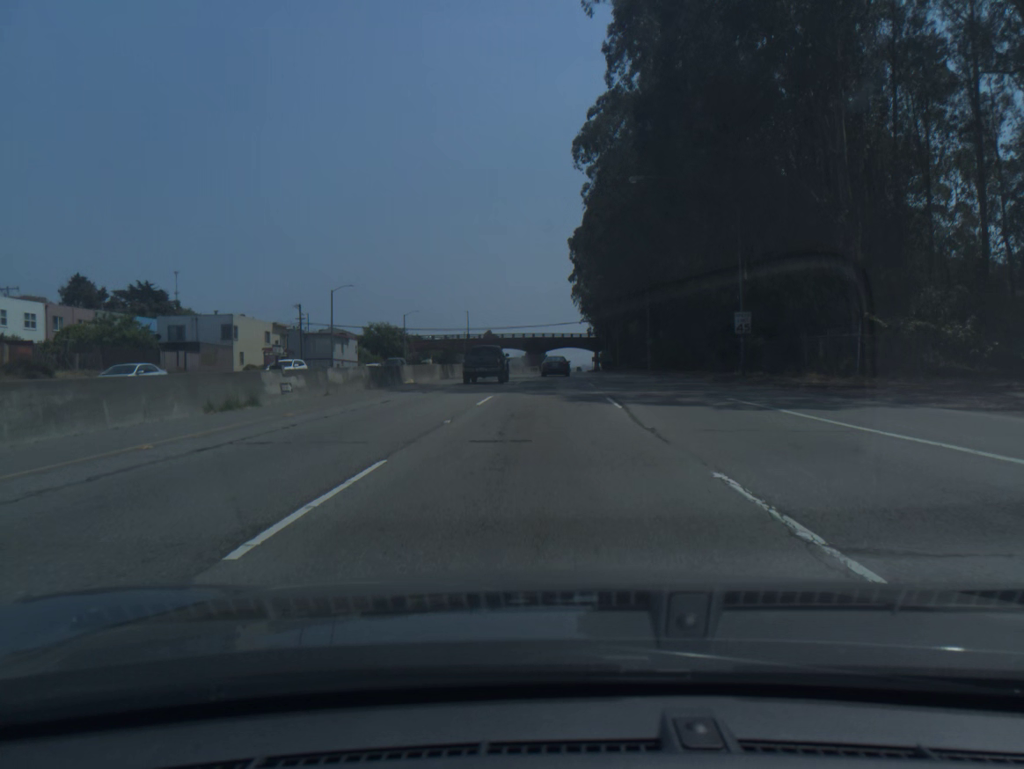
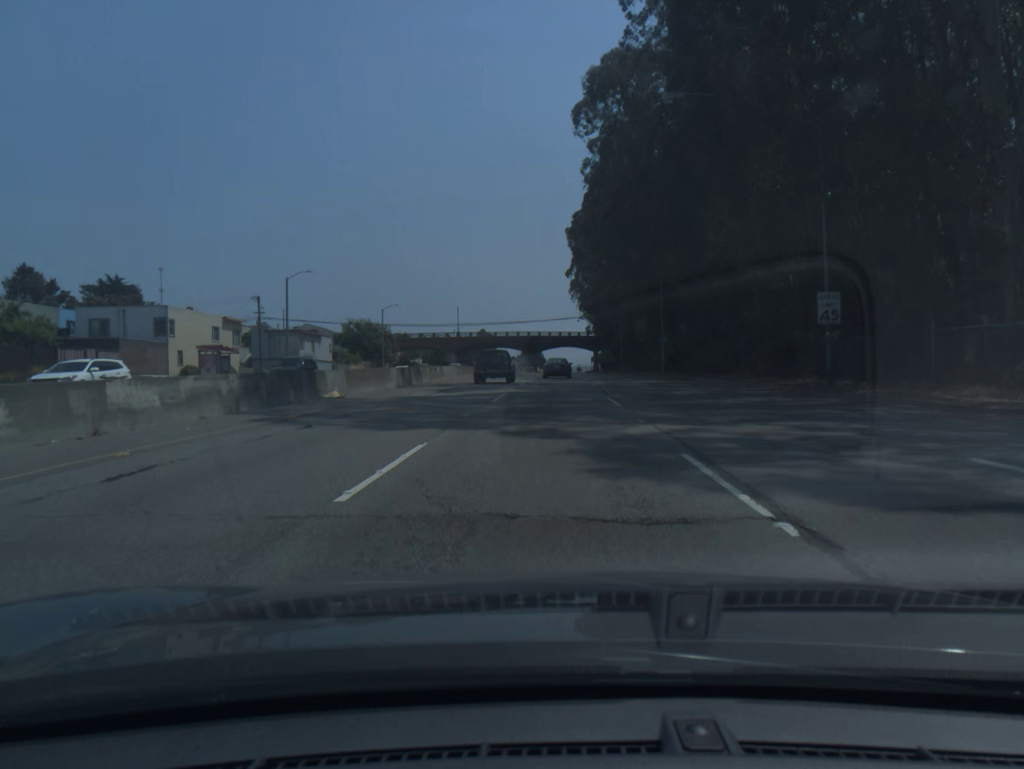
(0.0, +12.8) m; 0°
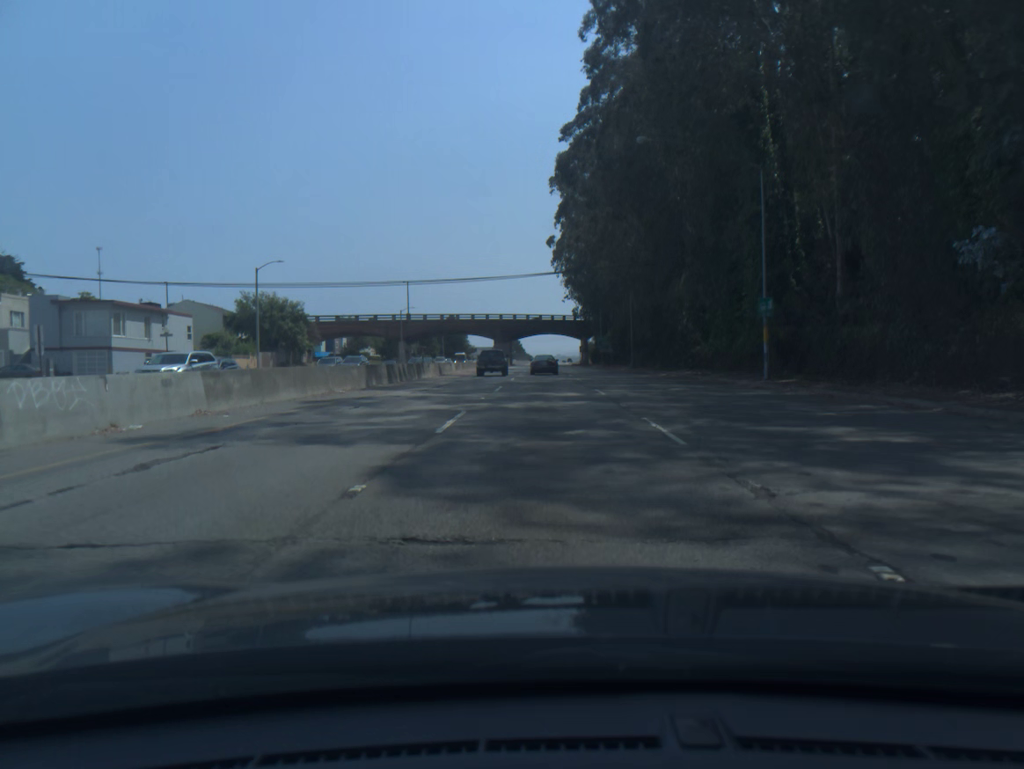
(+0.6, +39.0) m; +2°
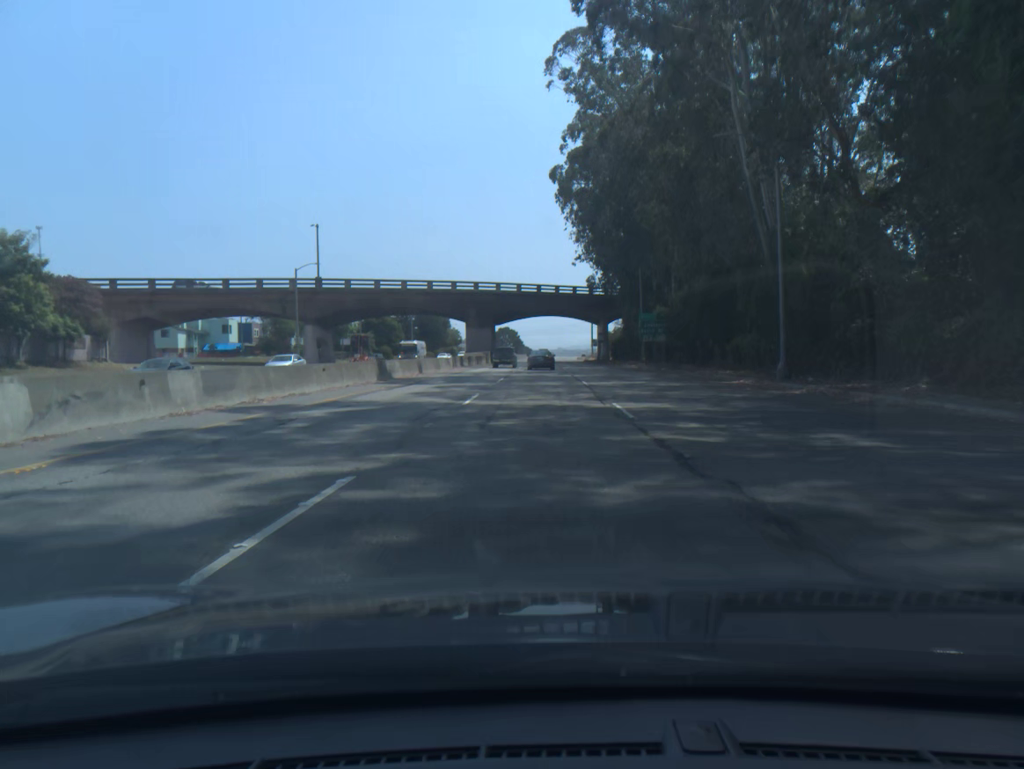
(+0.3, +53.1) m; 0°
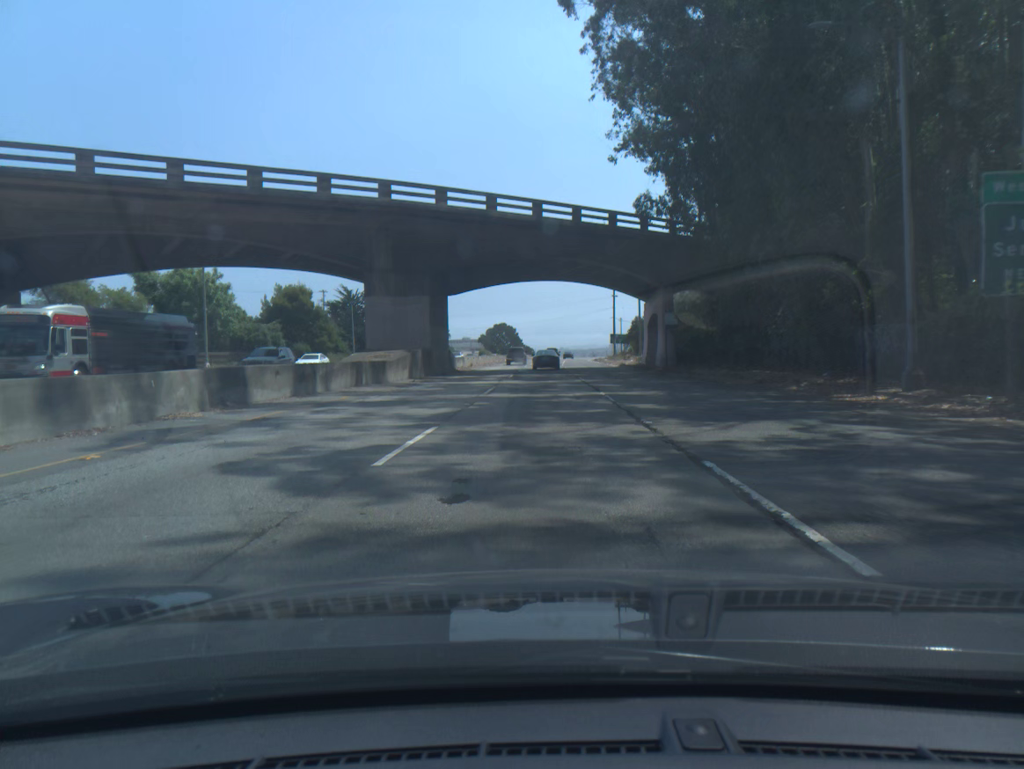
(-0.2, +54.0) m; 0°
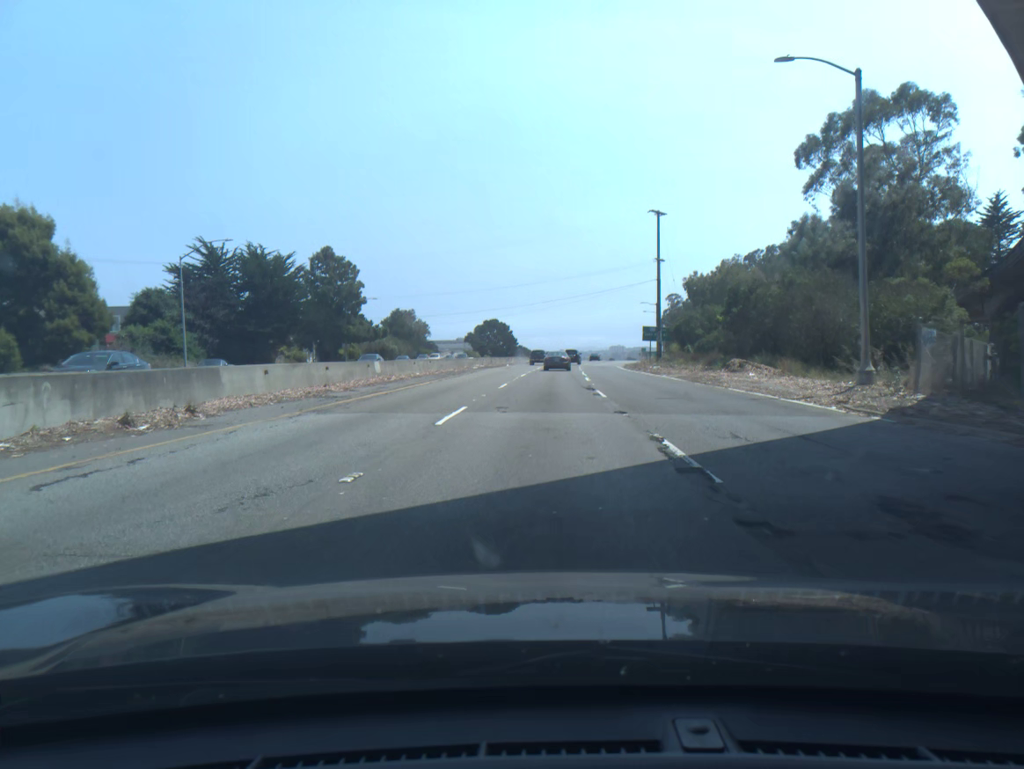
(-0.2, +54.1) m; 0°
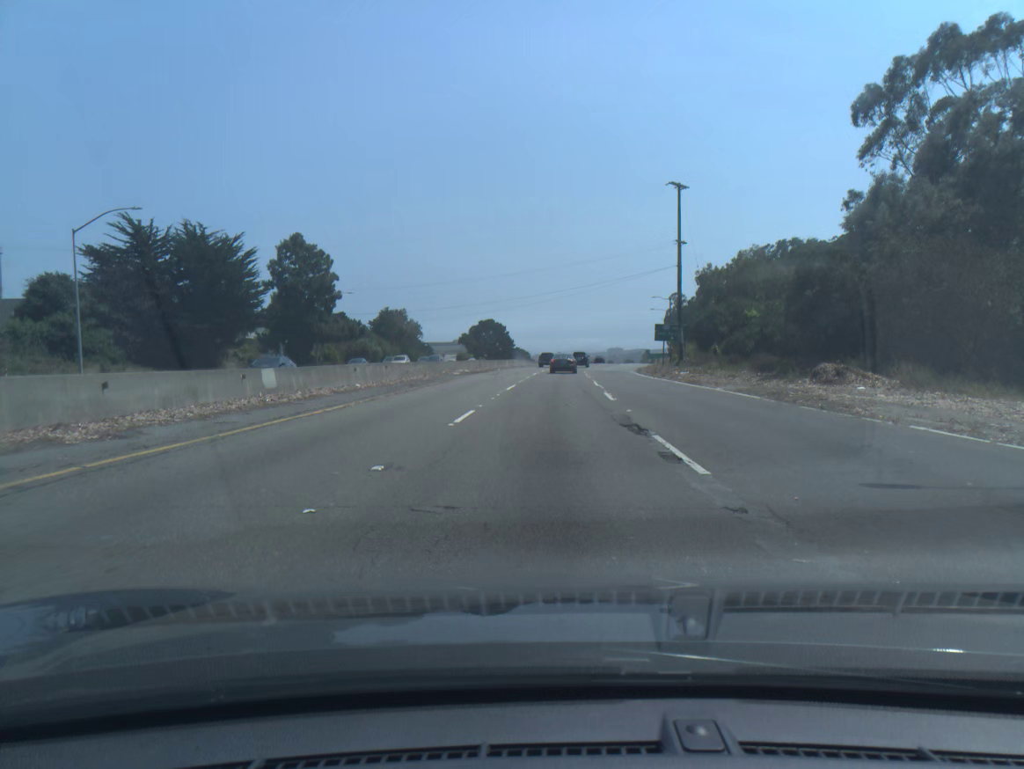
(0.0, +13.6) m; 0°
